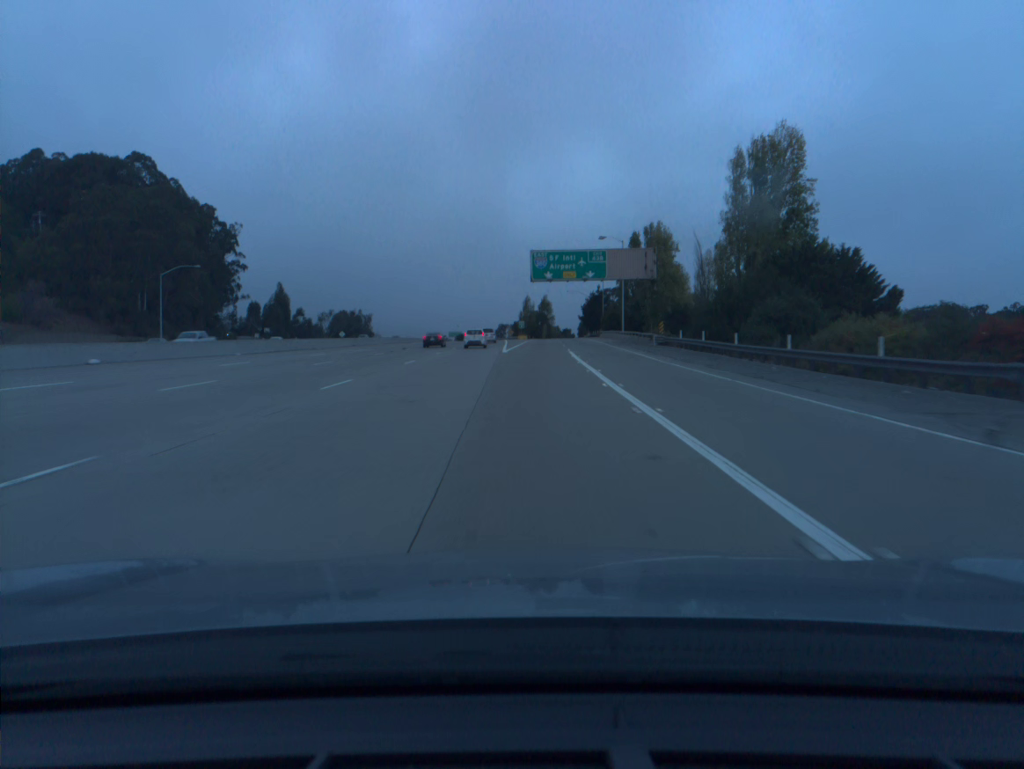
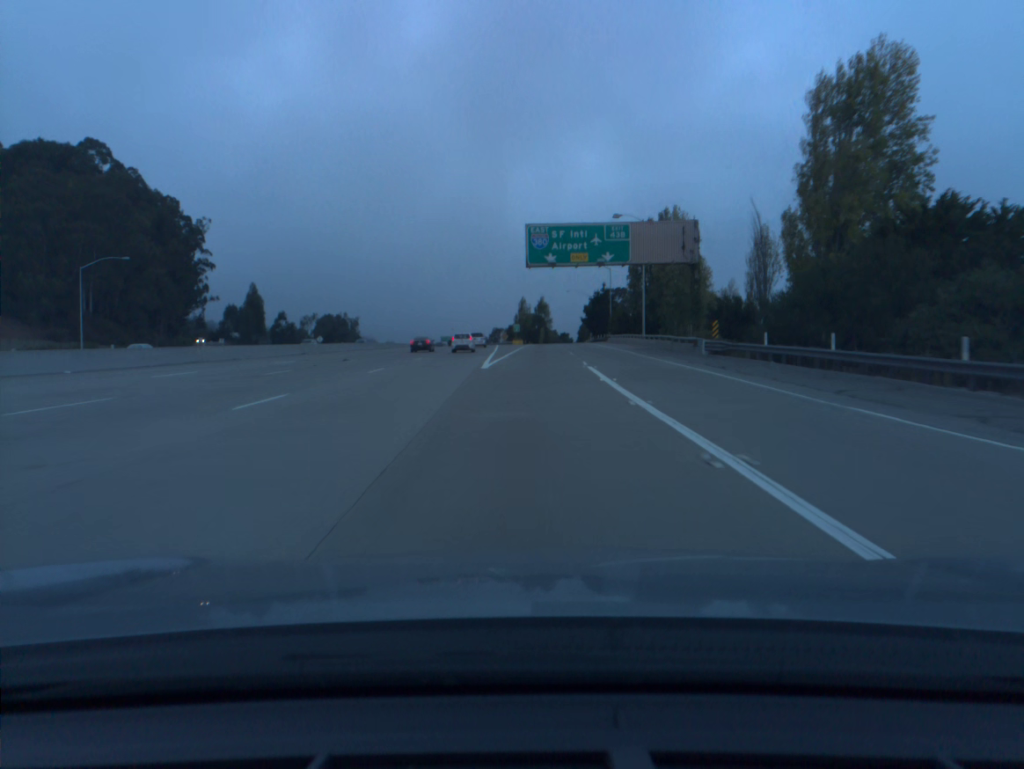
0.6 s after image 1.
(0.0, +19.1) m; 0°
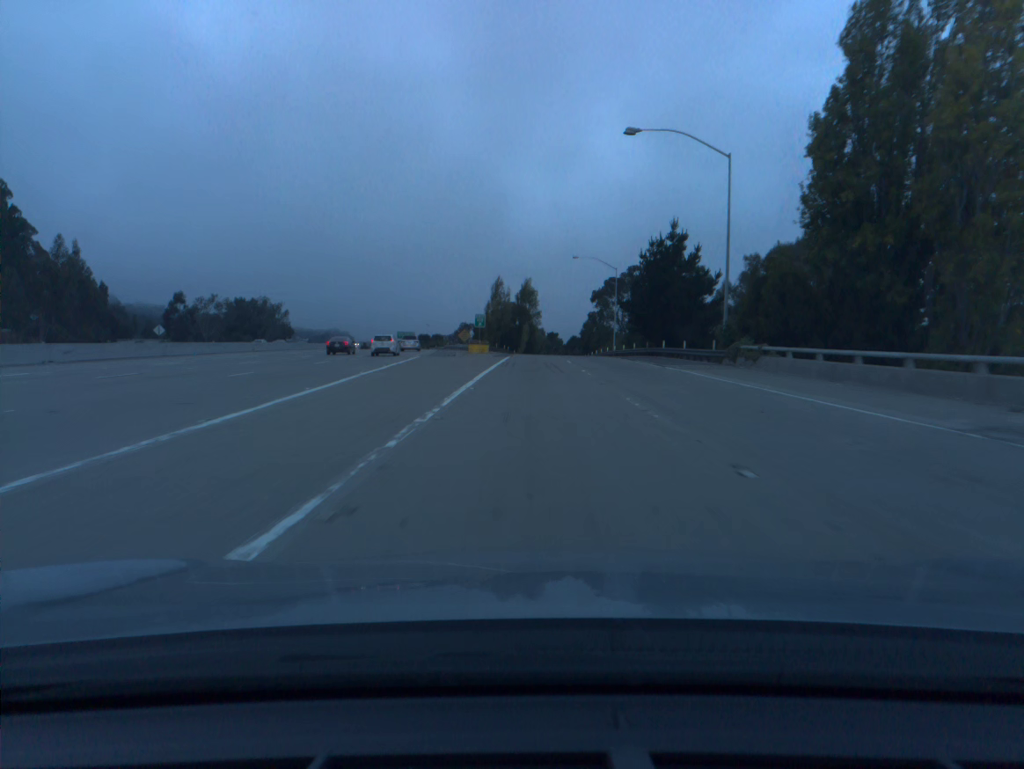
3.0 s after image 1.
(+0.8, +77.0) m; +1°
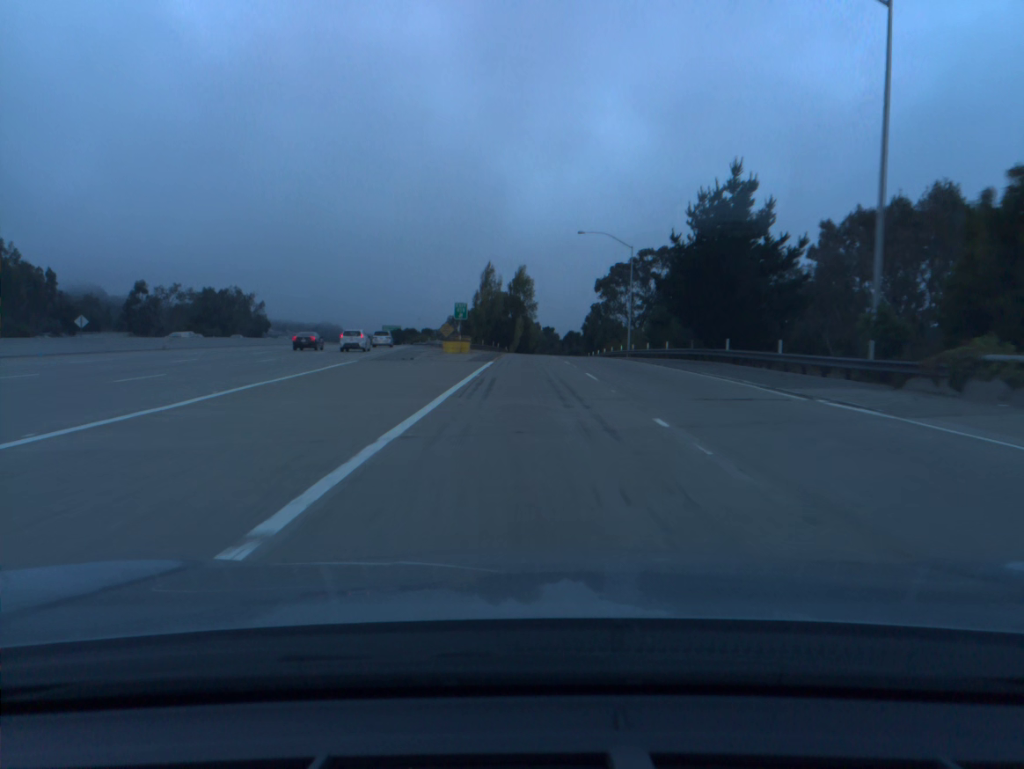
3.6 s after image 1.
(+0.1, +19.0) m; 0°
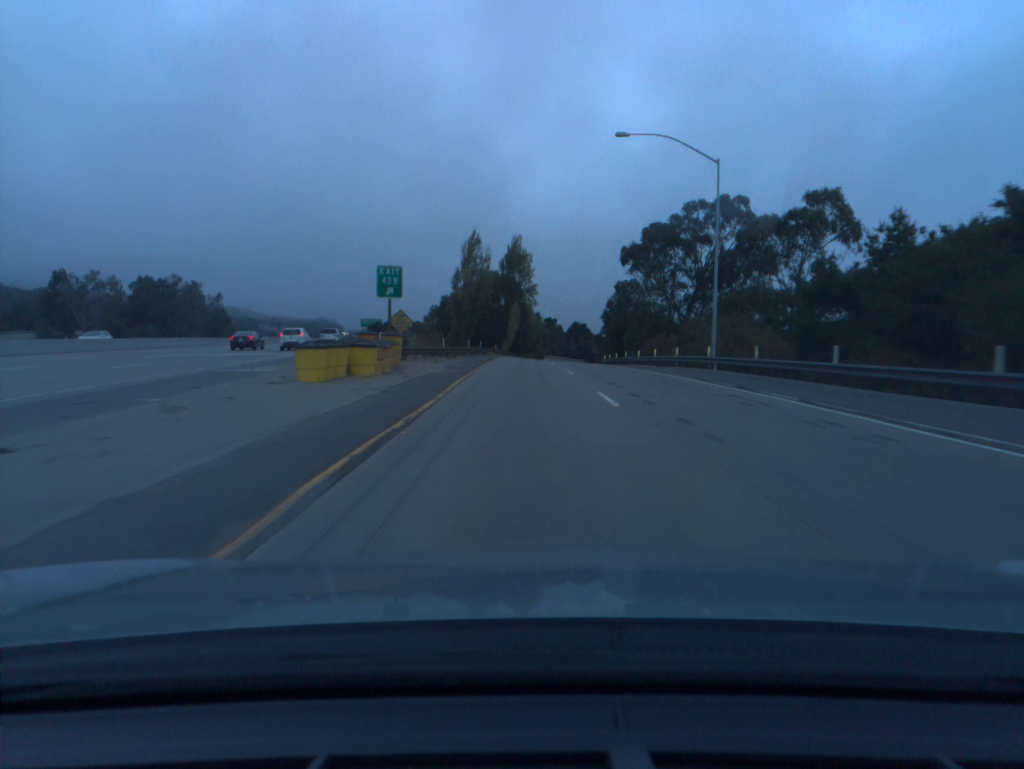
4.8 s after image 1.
(+0.1, +36.6) m; 0°
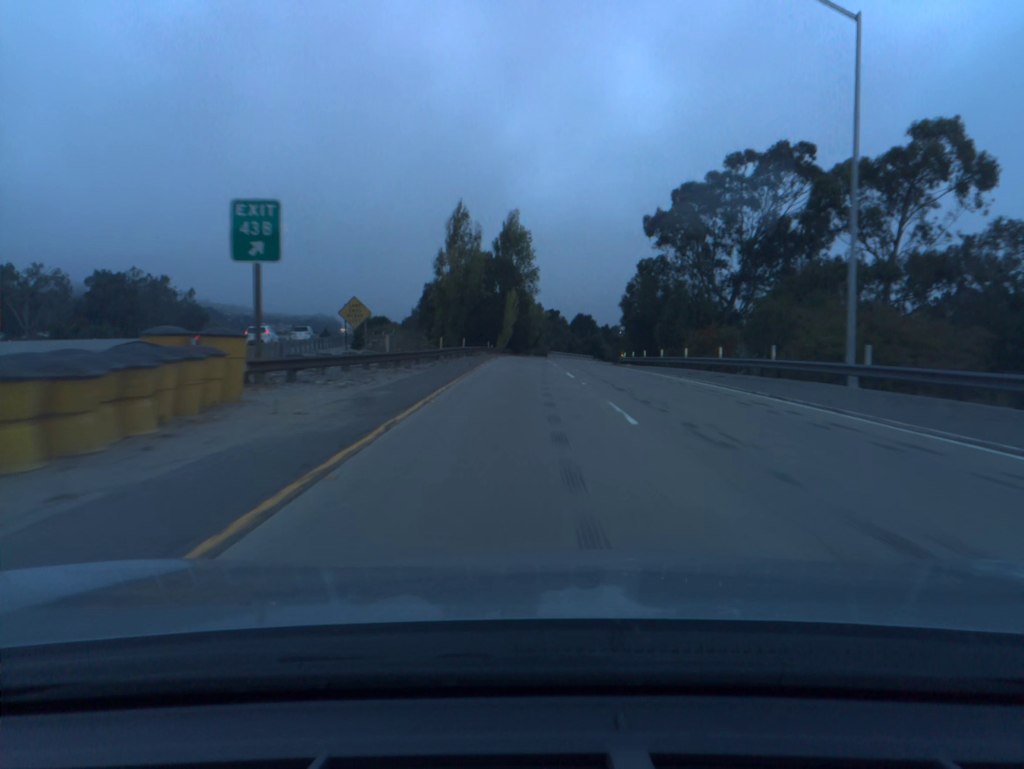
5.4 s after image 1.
(0.0, +17.7) m; 0°
